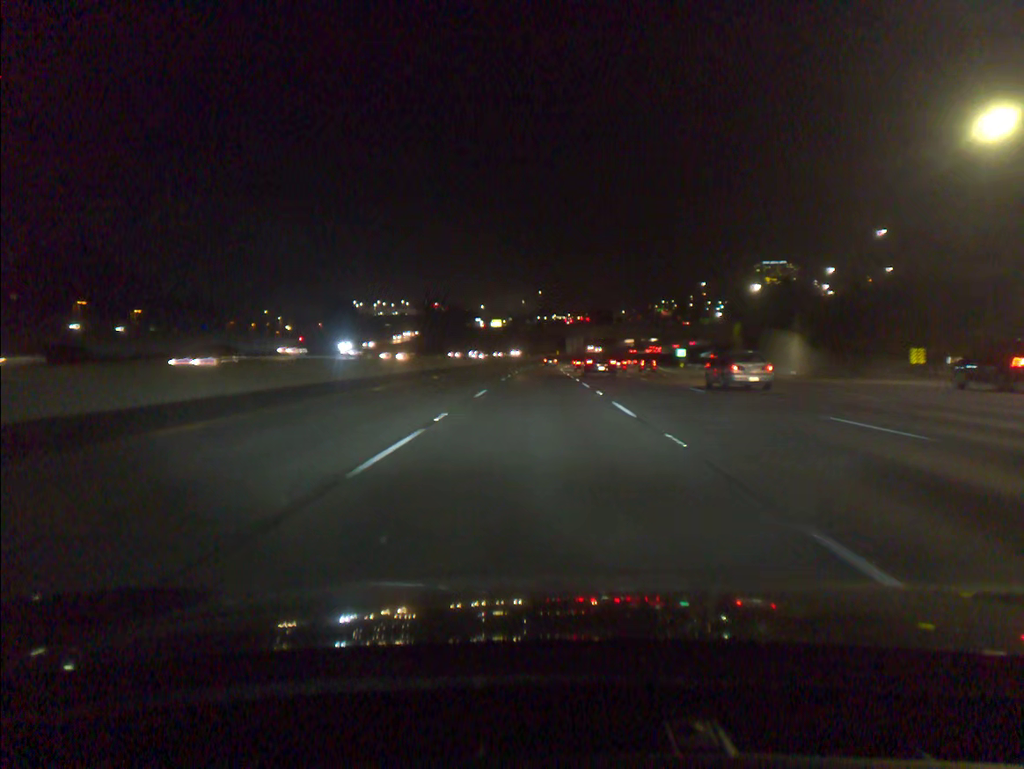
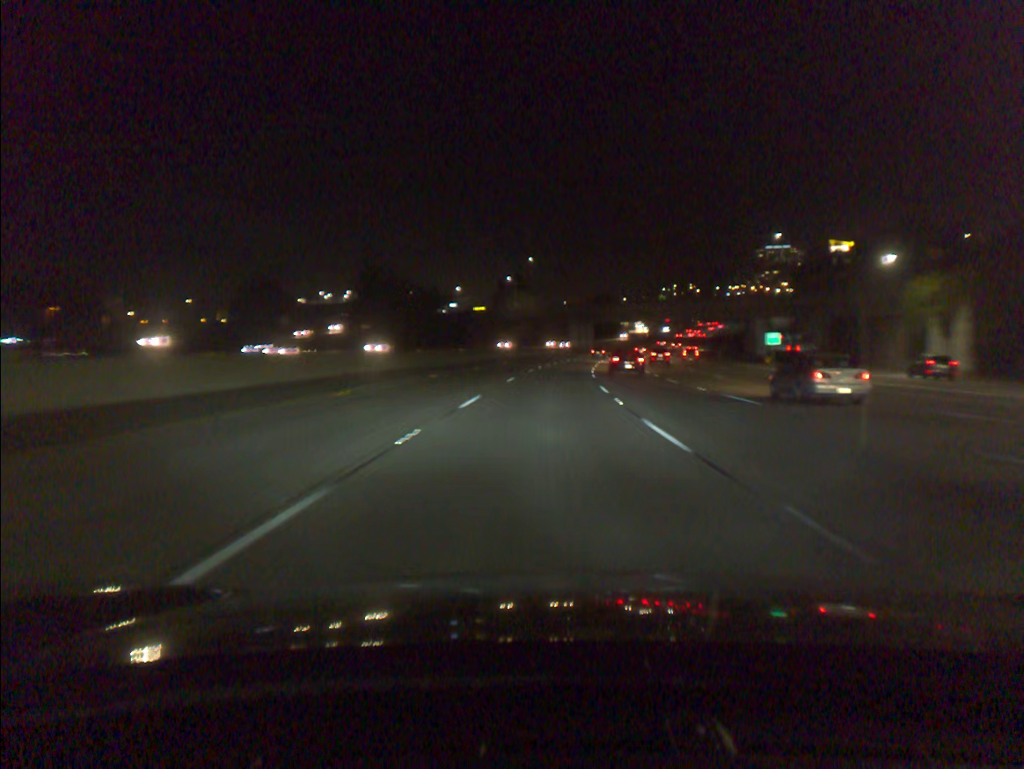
(0.0, +64.0) m; 0°
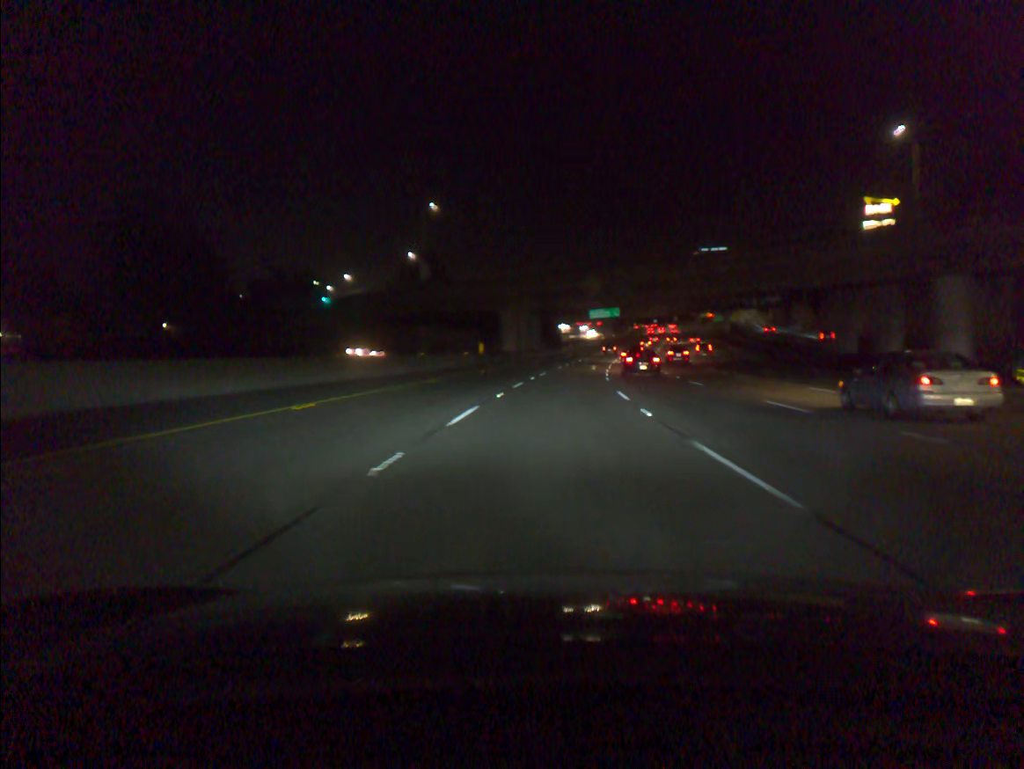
(+2.2, +62.2) m; +5°
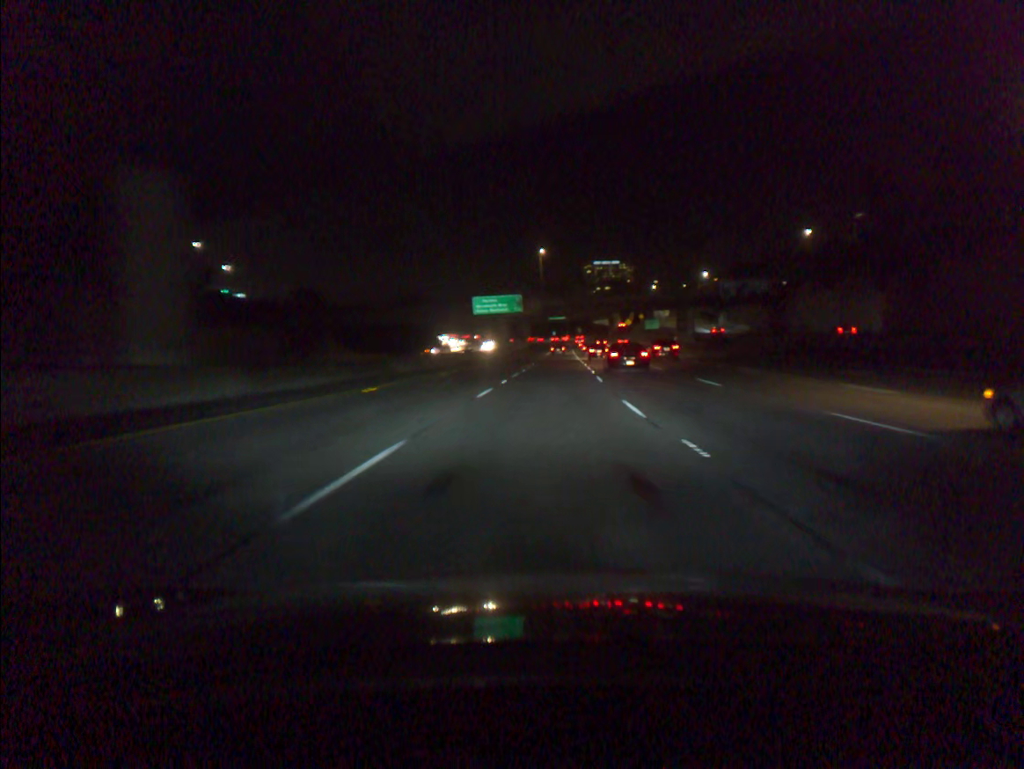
(+5.8, +79.6) m; +8°
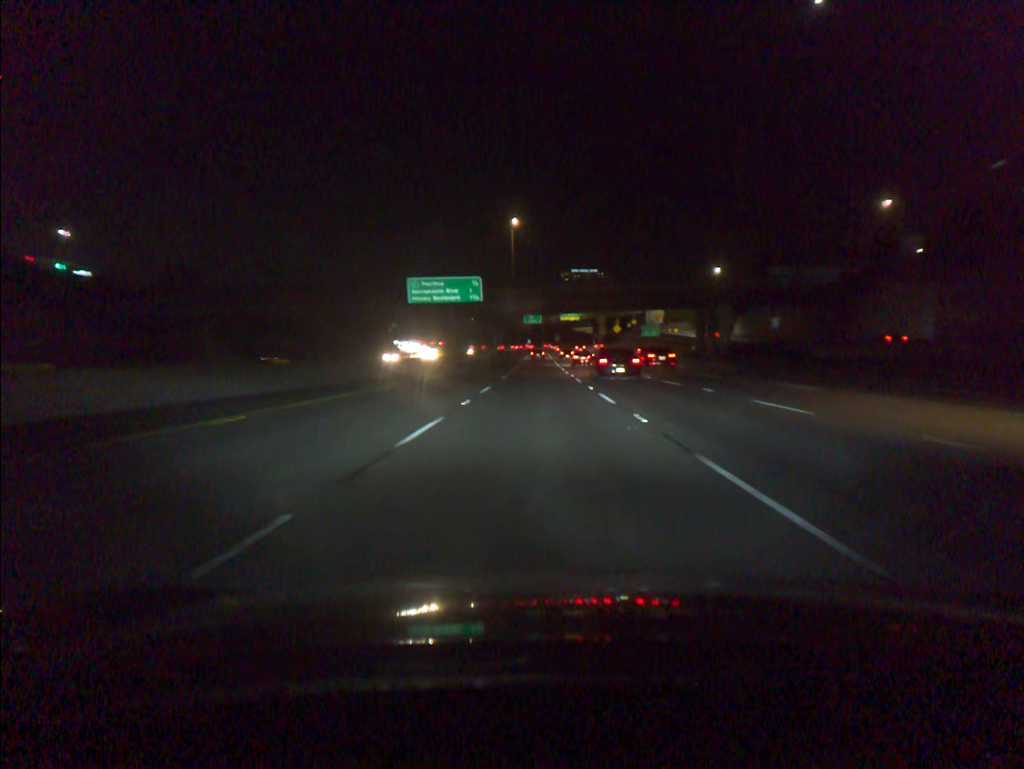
(+0.7, +38.9) m; +2°
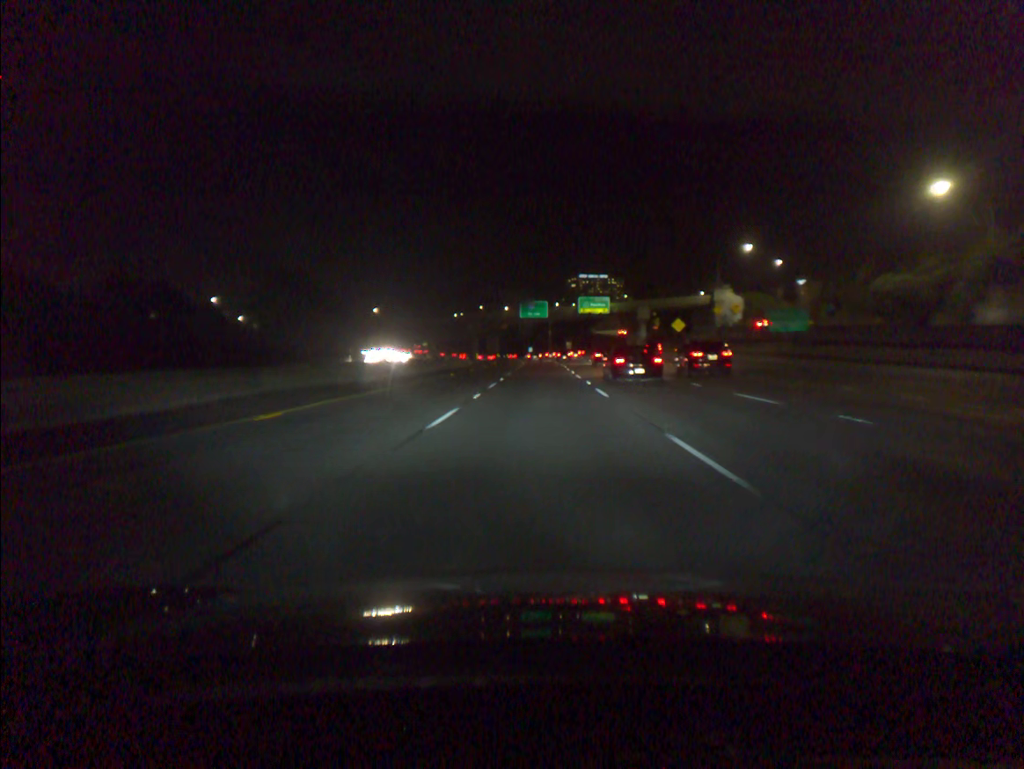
(0.0, +85.4) m; 0°
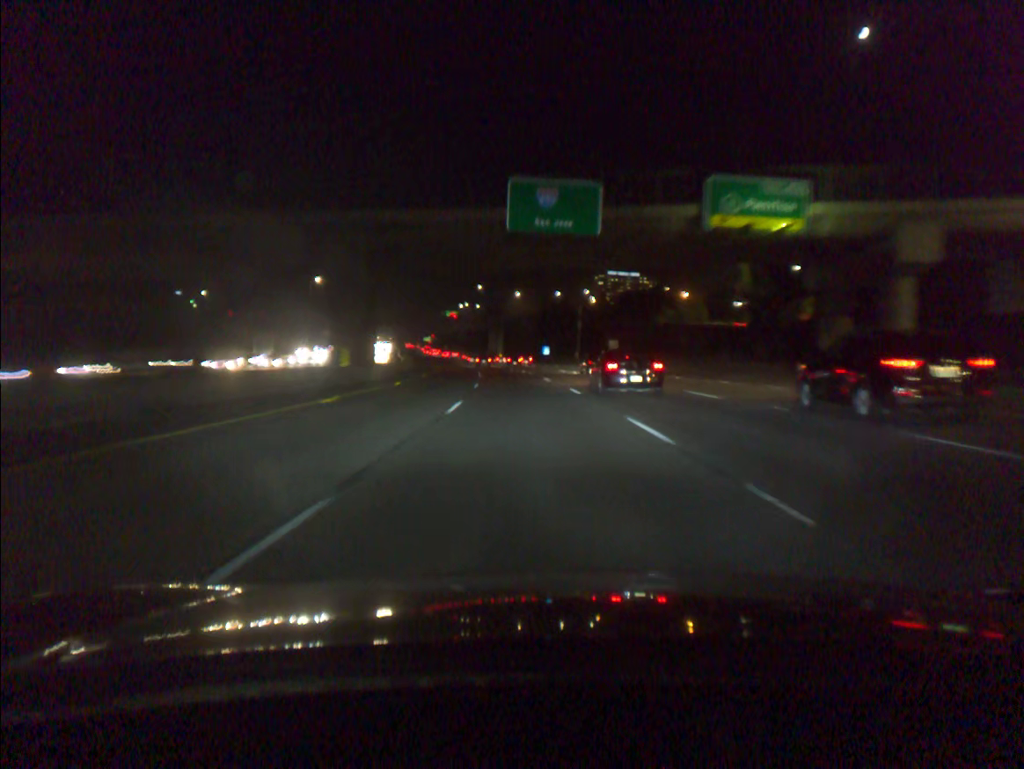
(-0.4, +98.3) m; -1°
